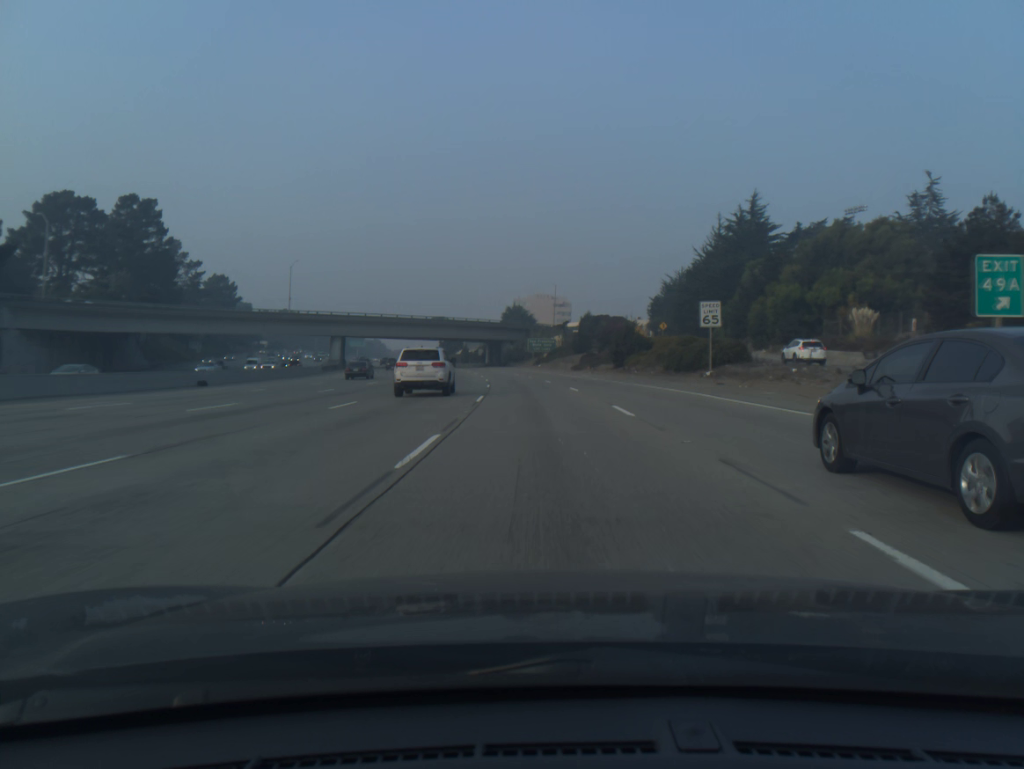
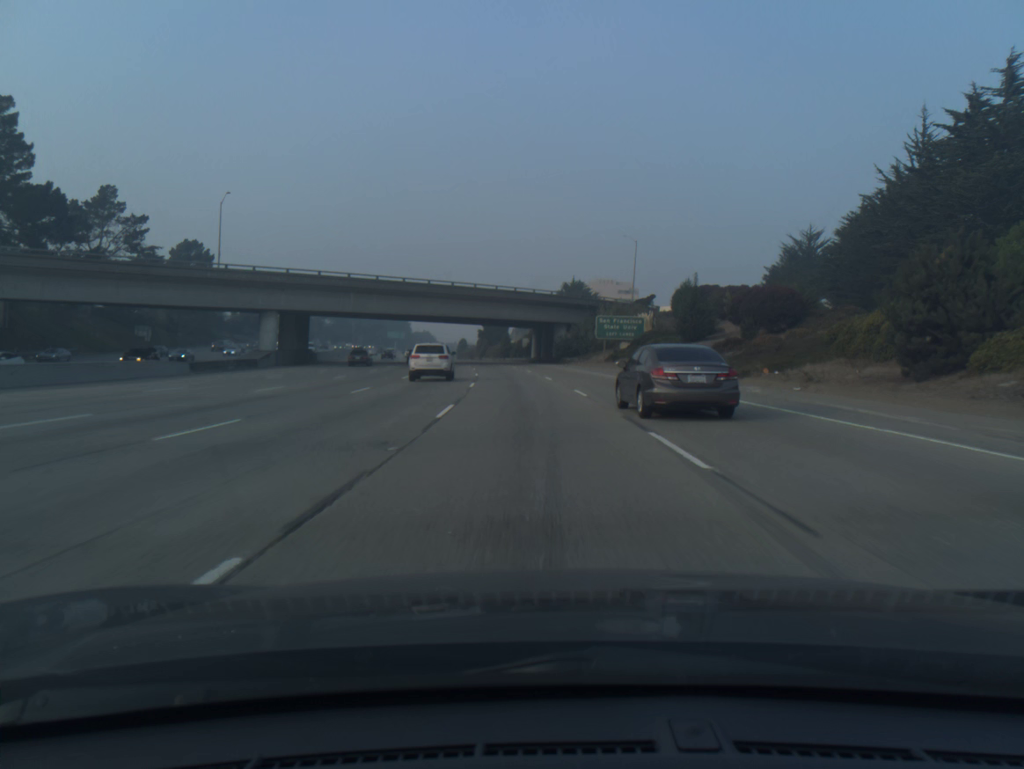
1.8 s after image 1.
(-1.6, +51.7) m; -4°
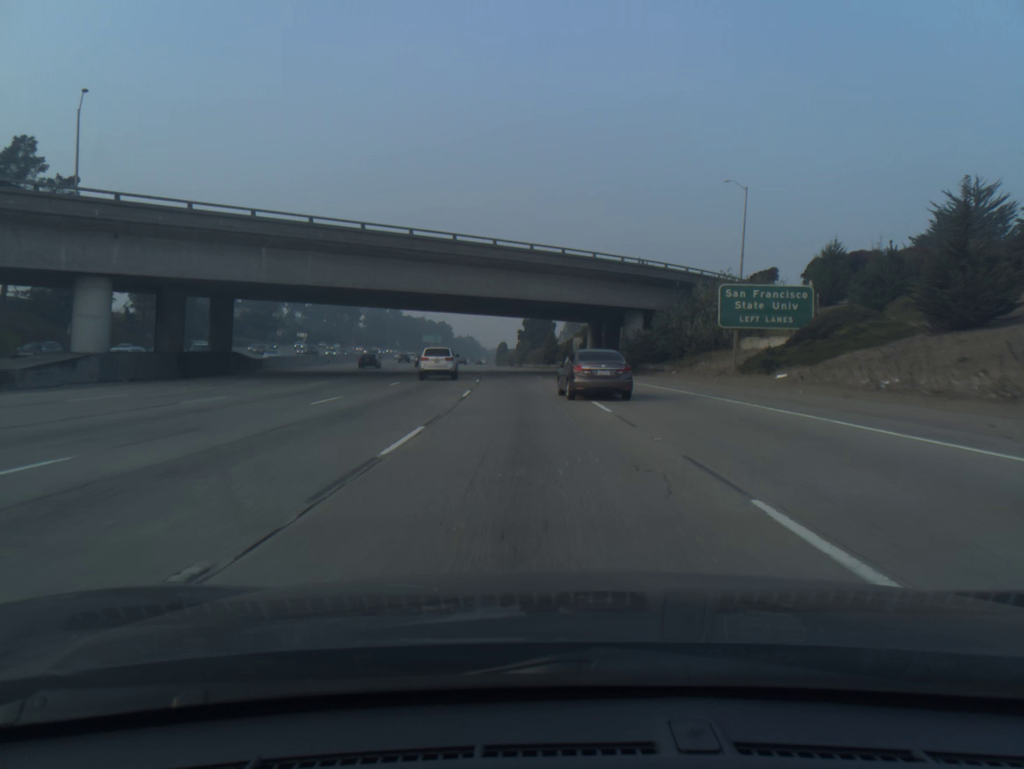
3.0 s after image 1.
(-1.1, +34.7) m; -3°
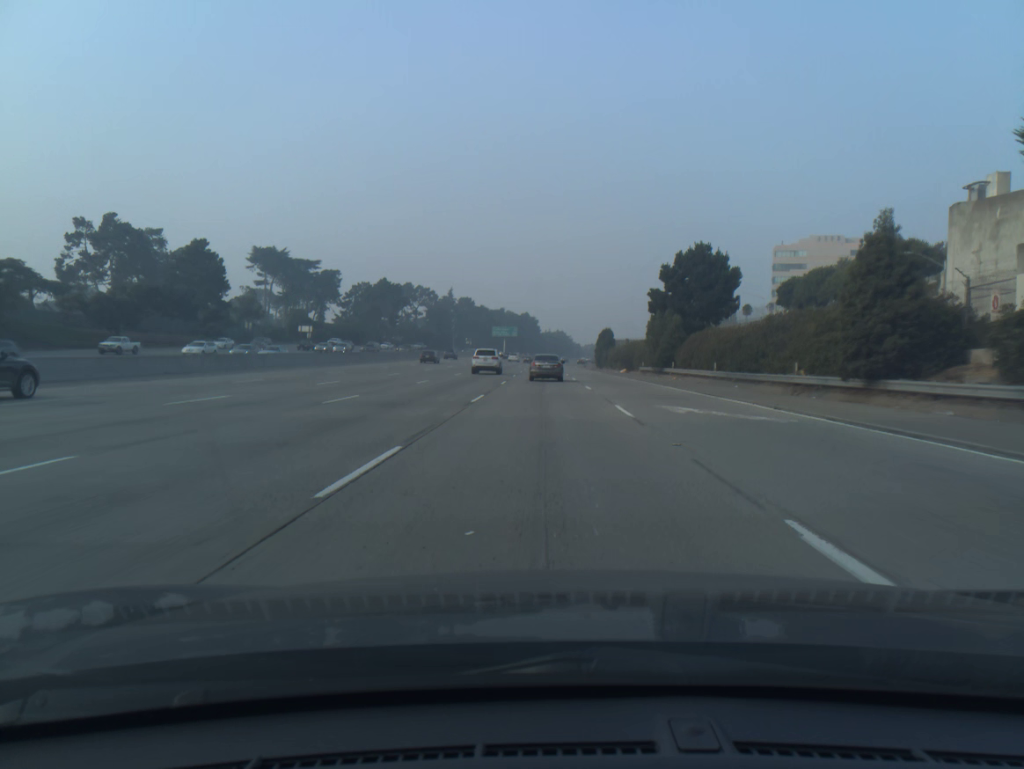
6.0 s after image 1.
(-5.8, +86.5) m; -7°
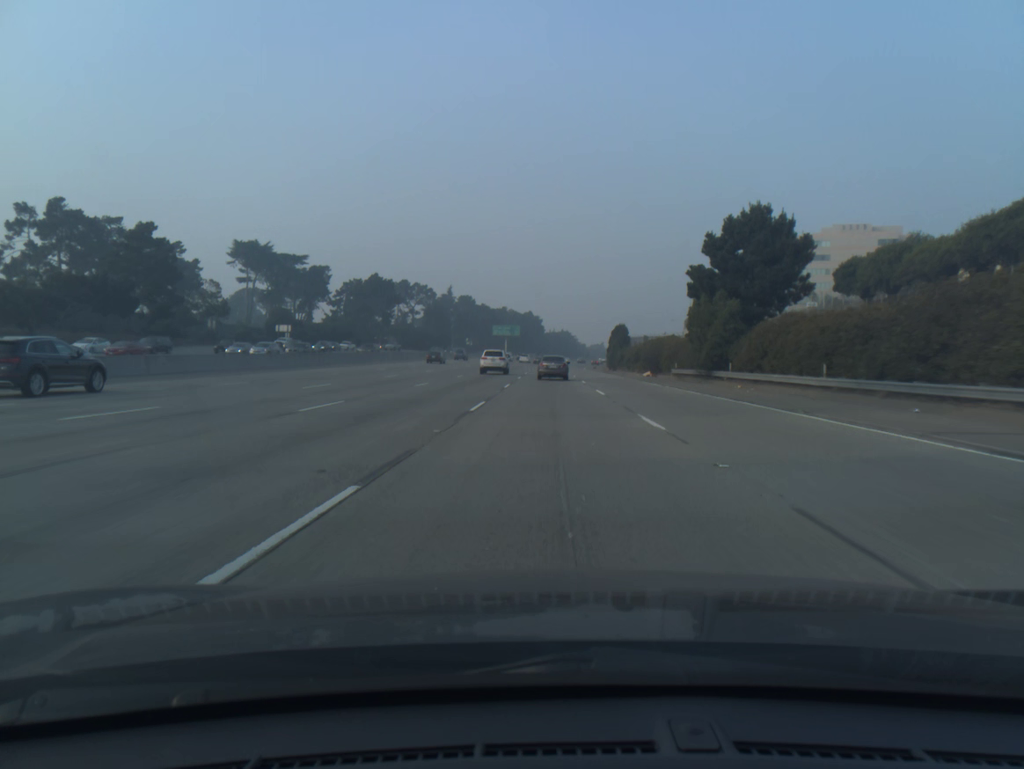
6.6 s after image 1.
(-0.1, +17.4) m; 0°
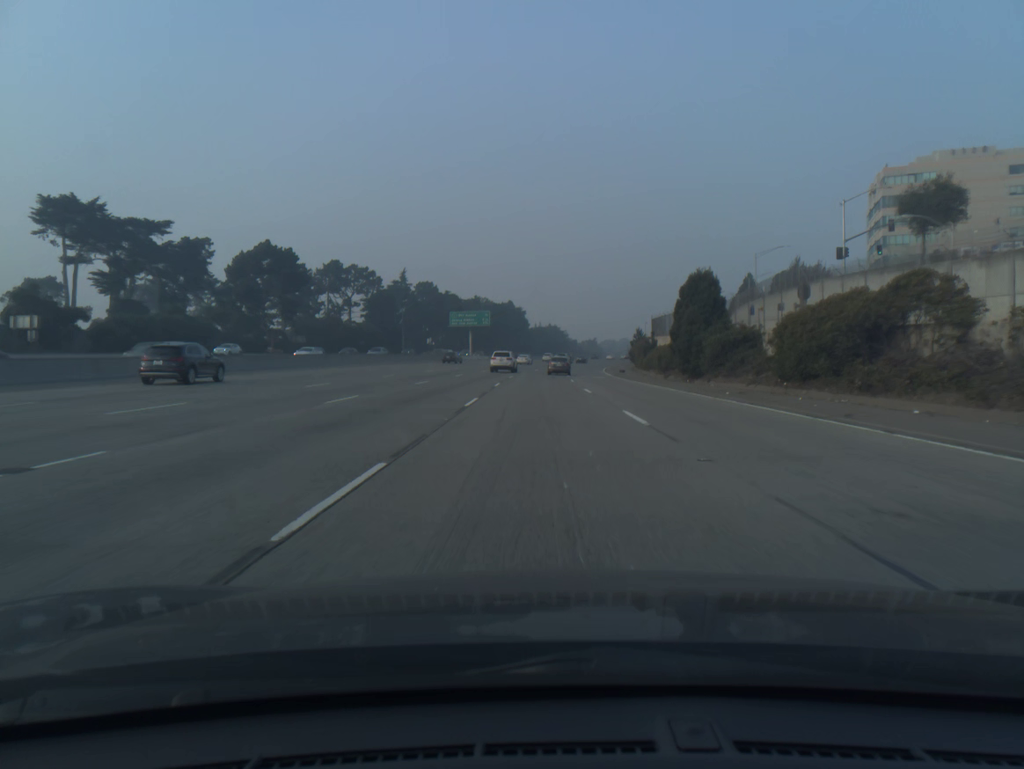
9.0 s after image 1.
(+0.6, +69.5) m; +1°
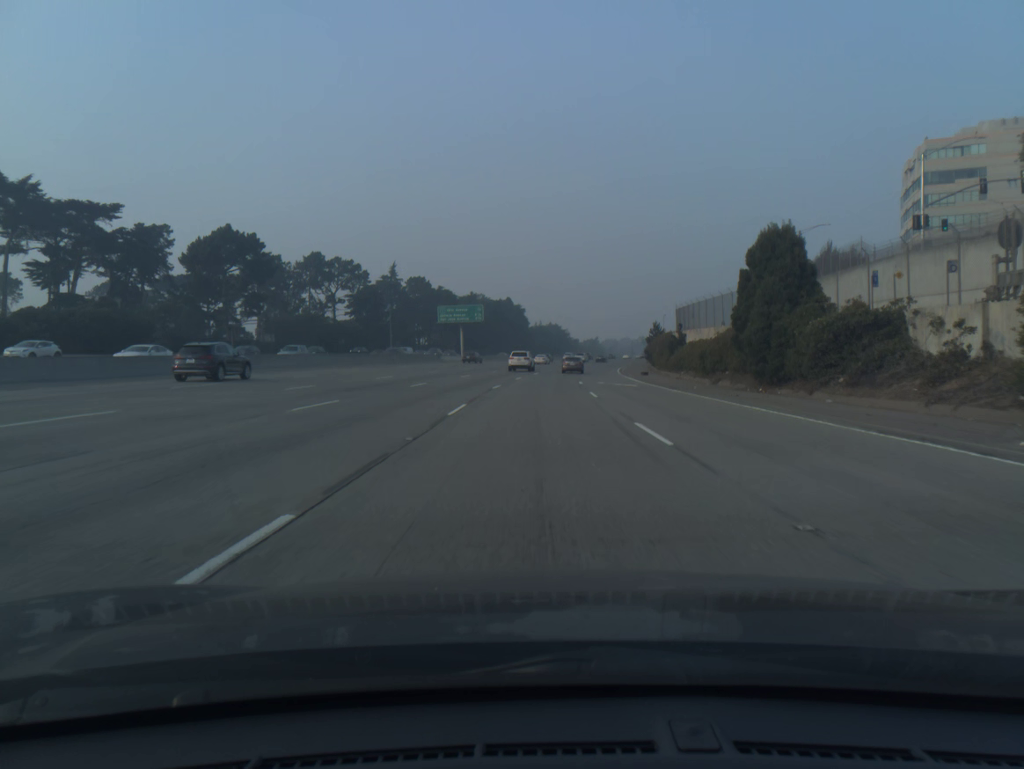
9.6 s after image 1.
(0.0, +17.3) m; 0°
